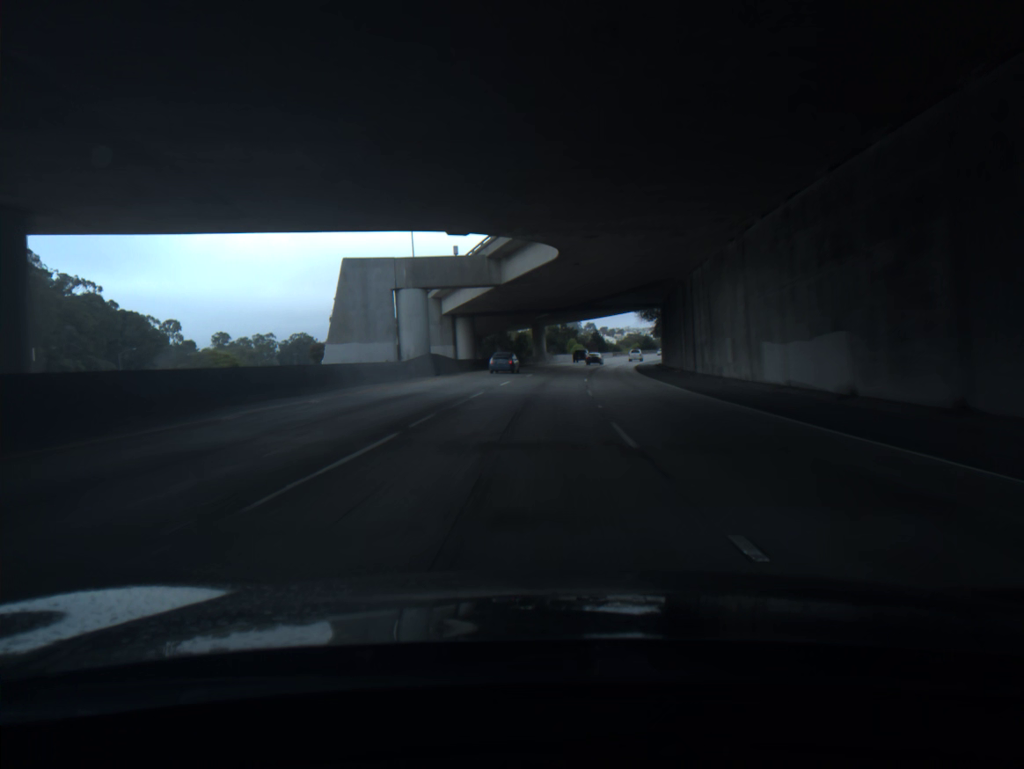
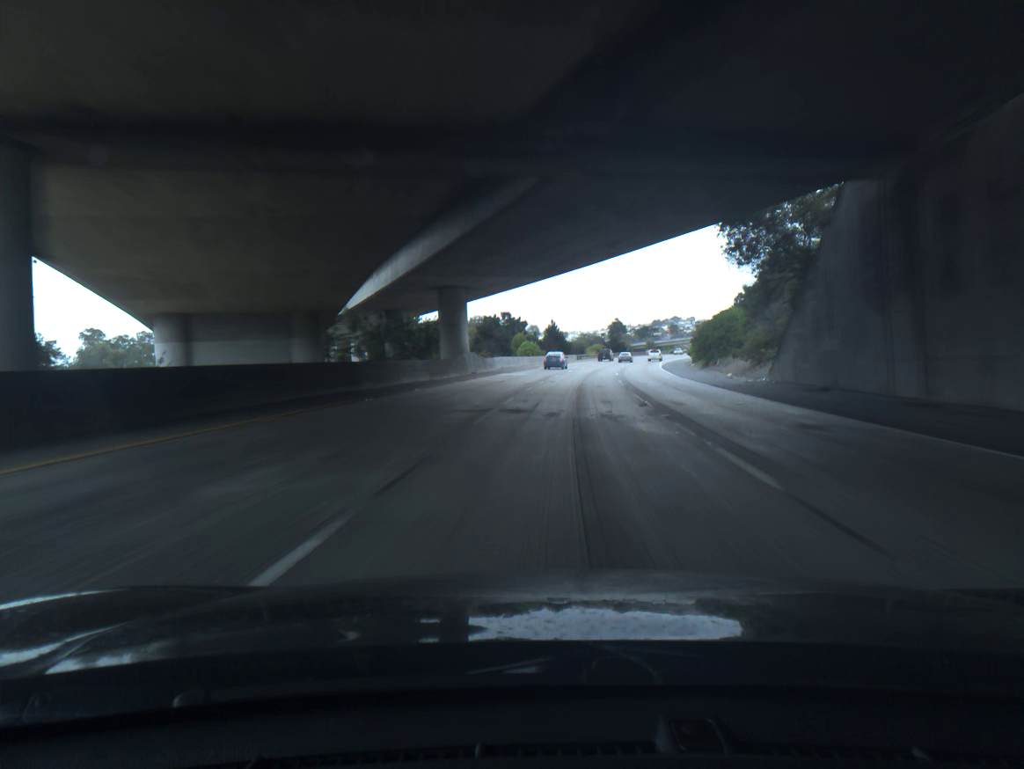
(+1.4, +59.2) m; +4°
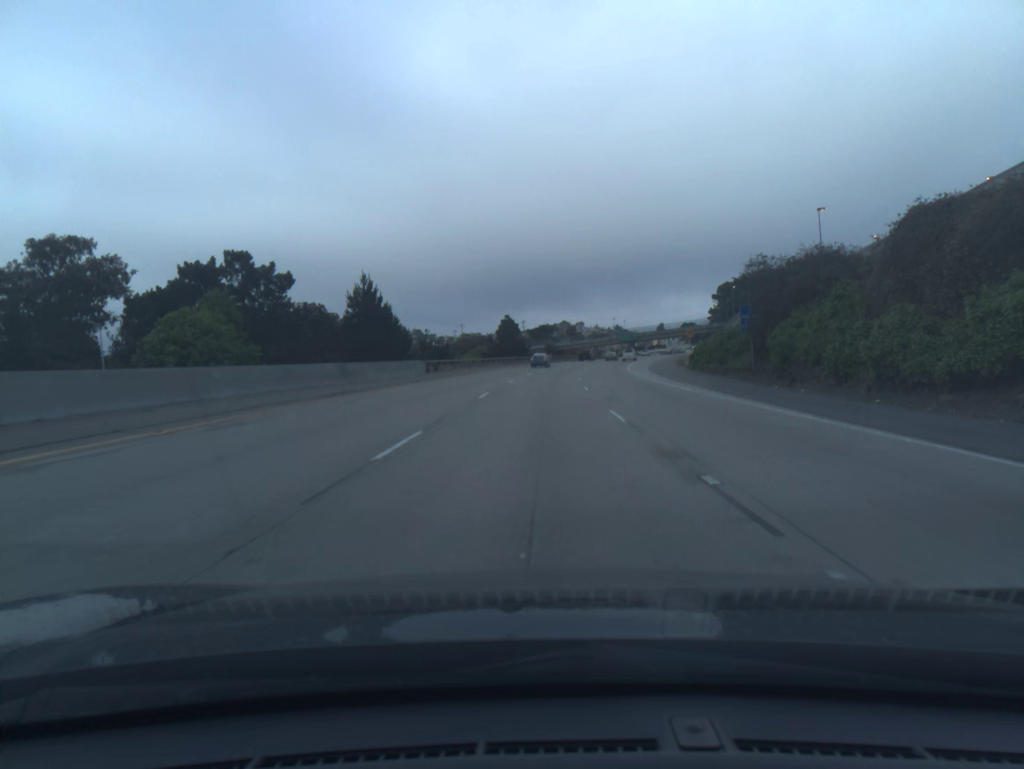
(+6.3, +77.5) m; +8°
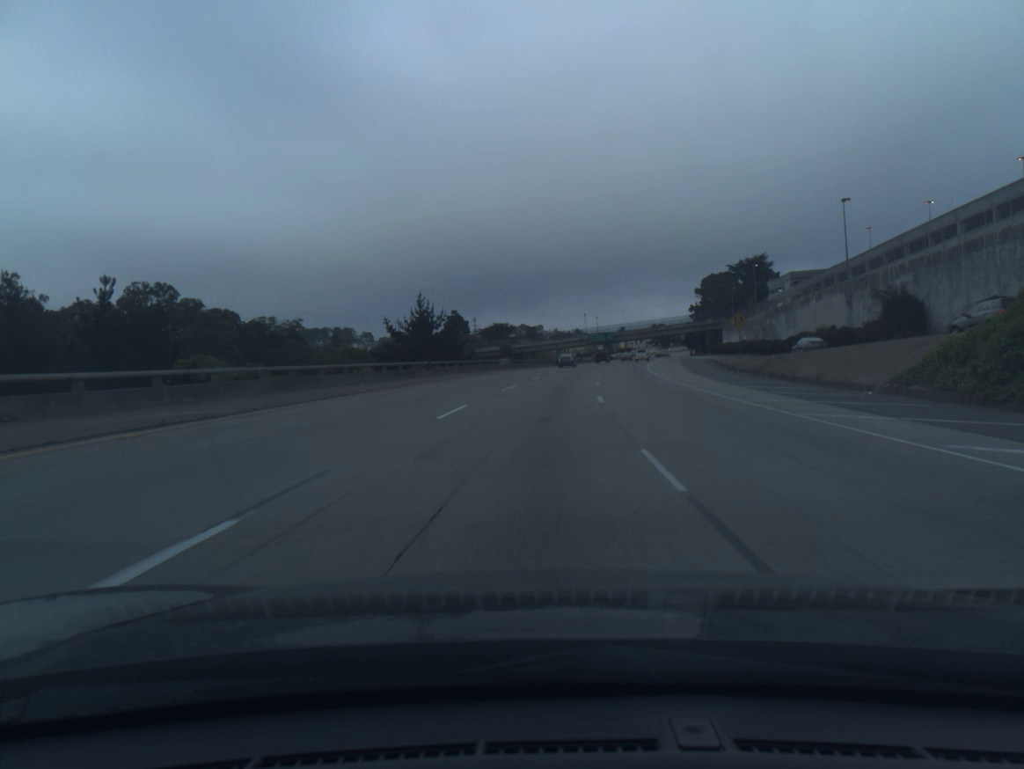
(+1.2, +50.1) m; +3°
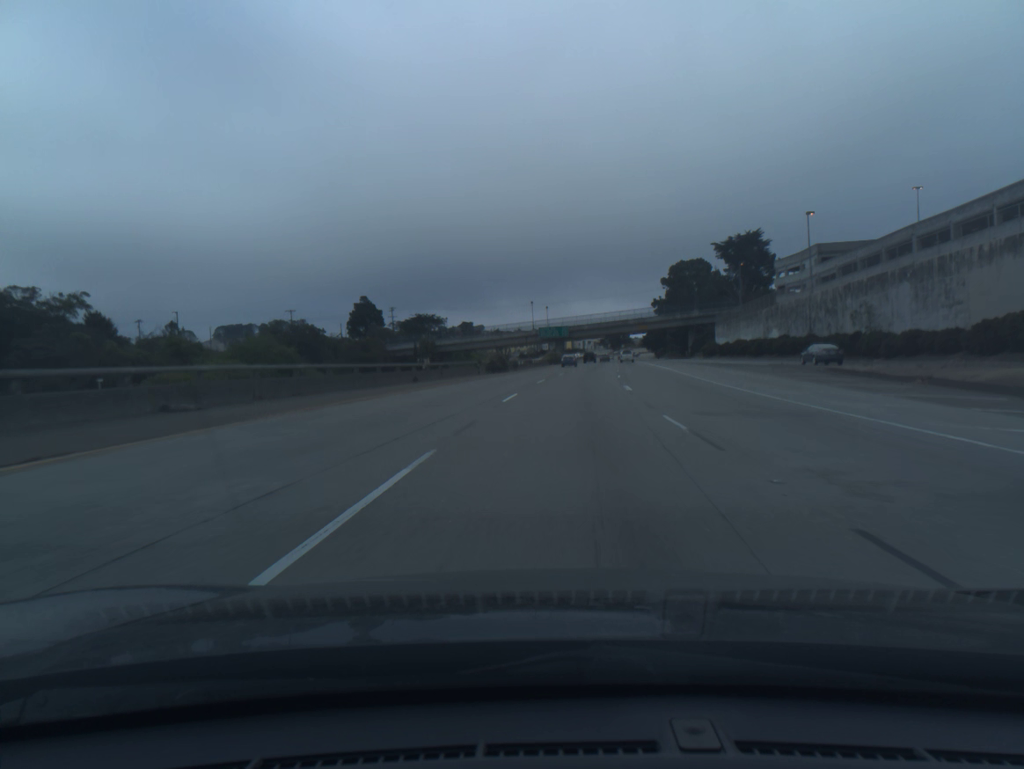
(+1.6, +51.6) m; +4°
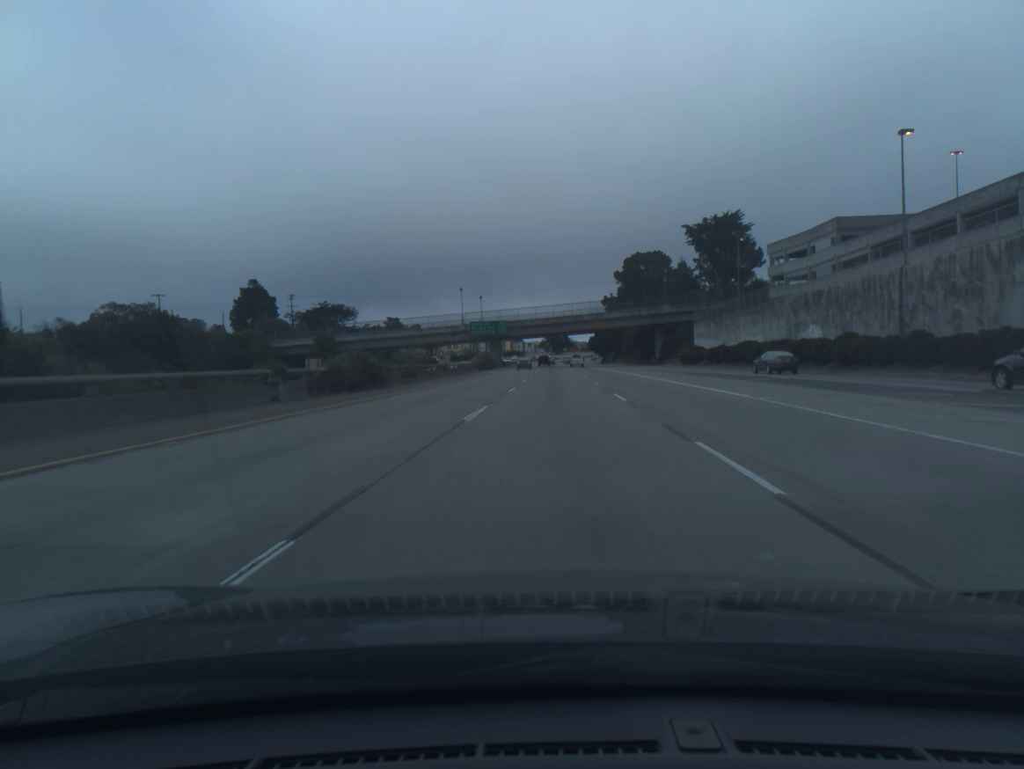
(+1.4, +34.0) m; +4°
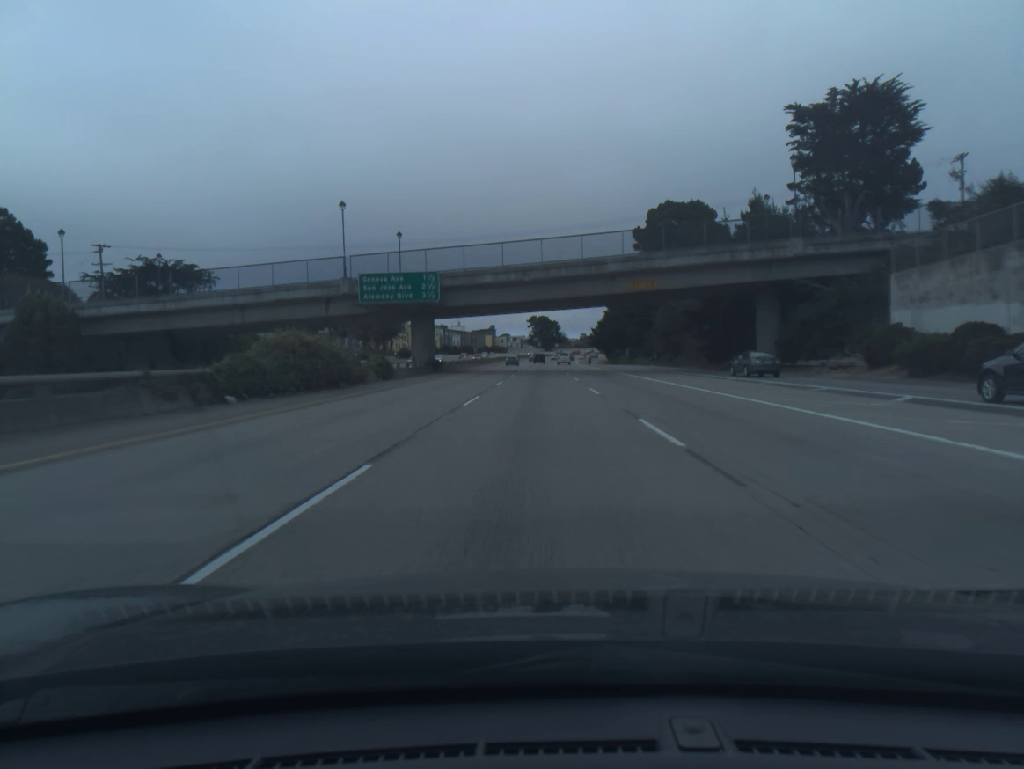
(+1.4, +67.5) m; +1°
